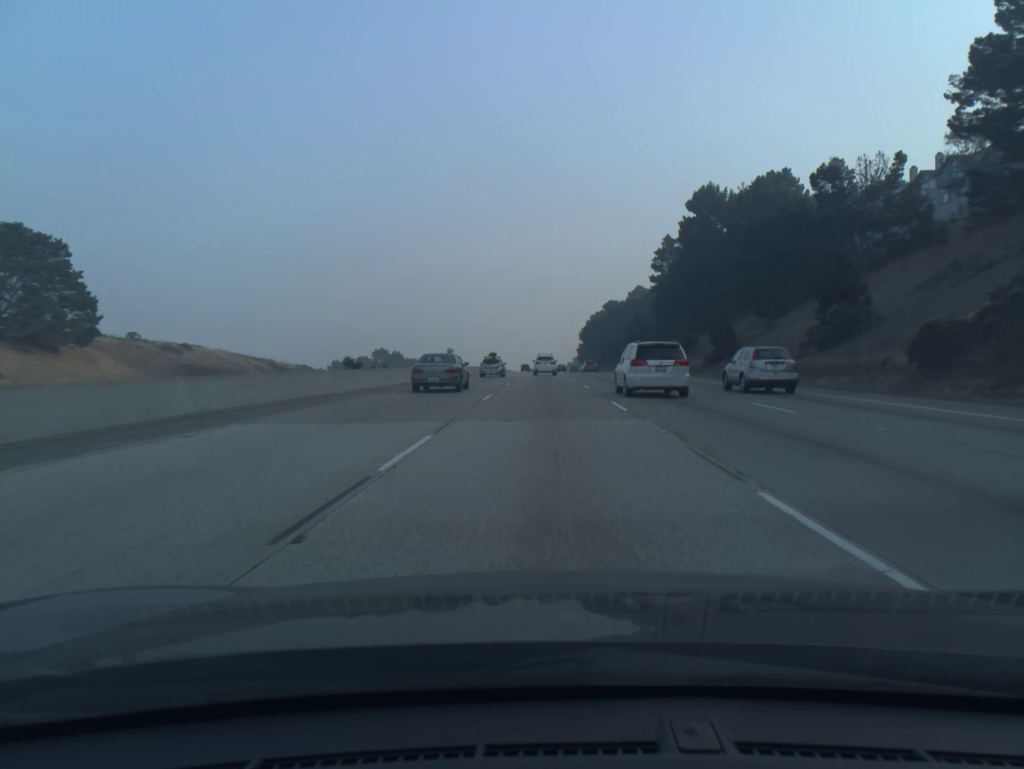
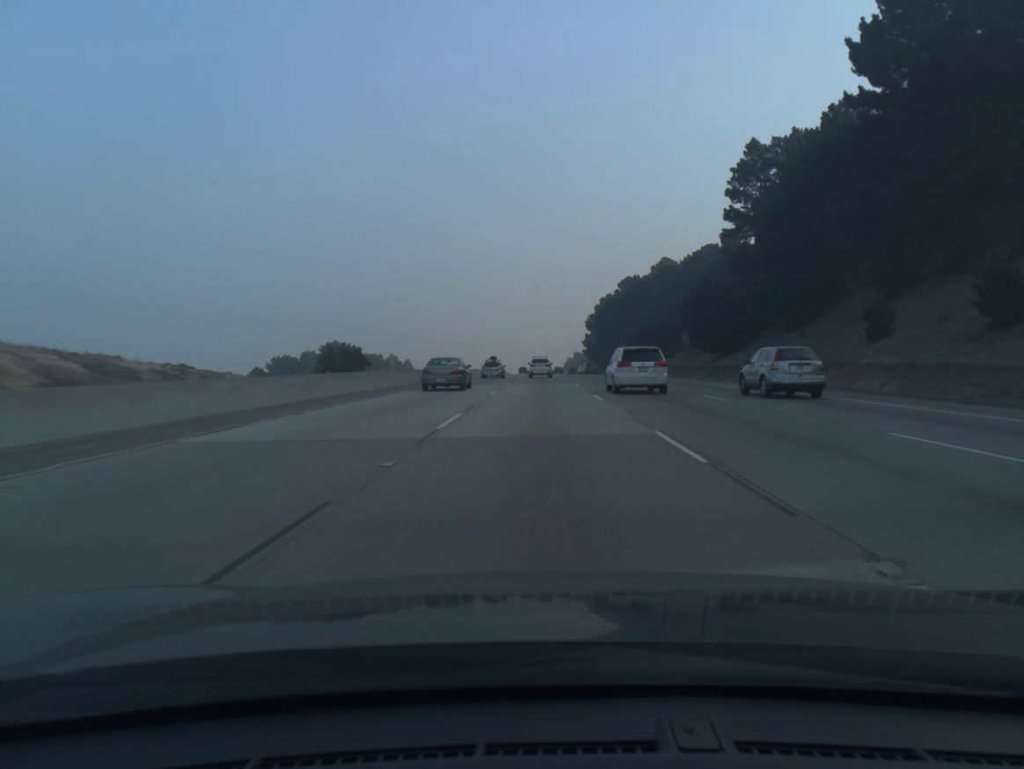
(+0.1, +67.4) m; 0°
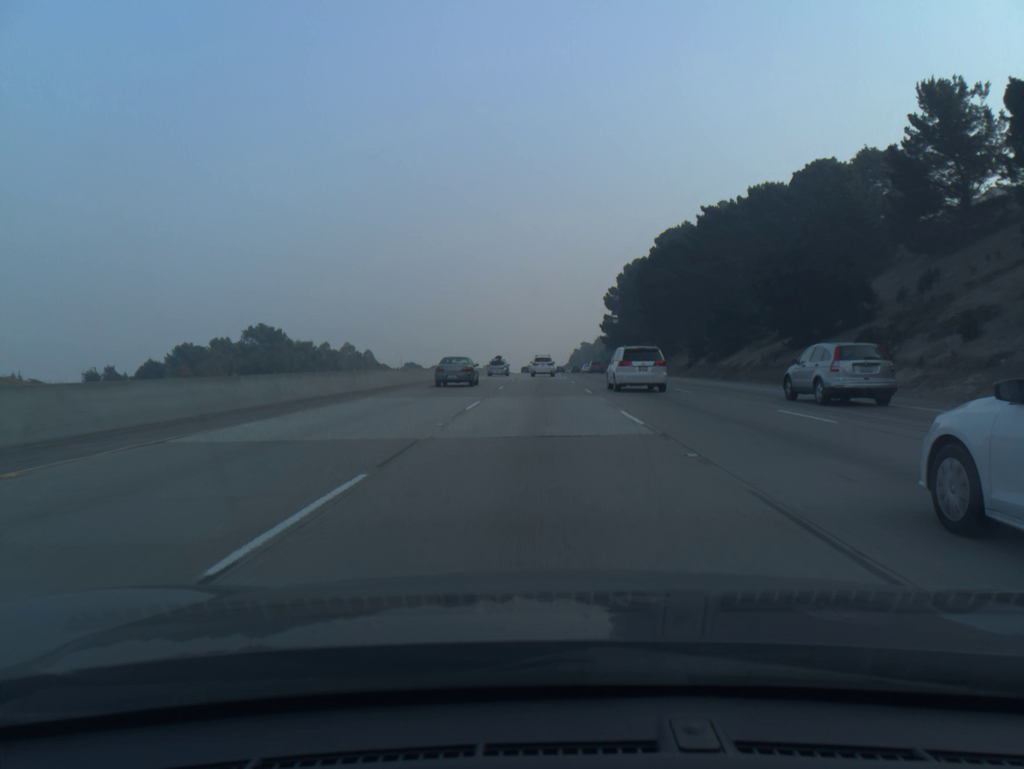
(-0.1, +67.9) m; 0°
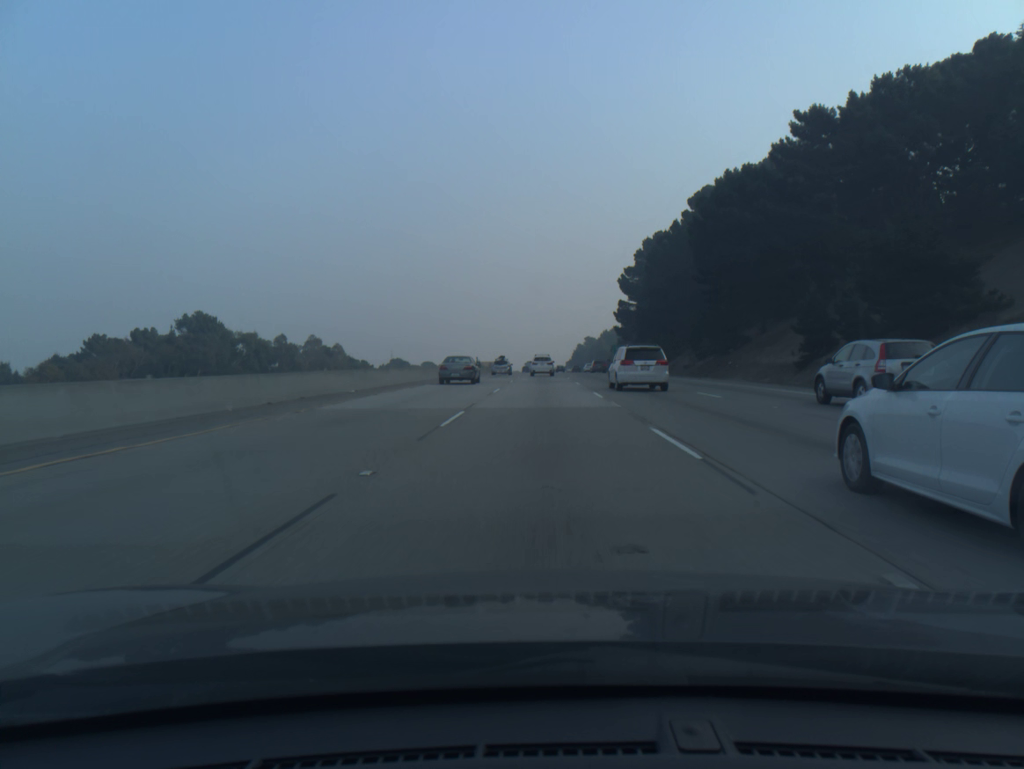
(0.0, +34.3) m; 0°
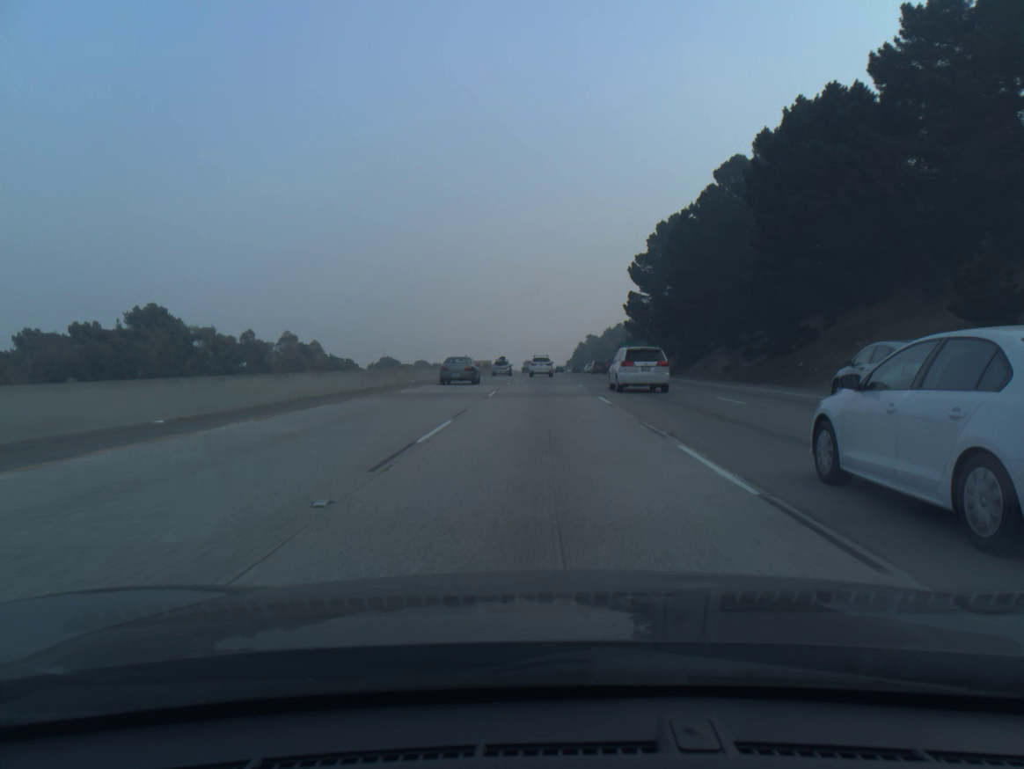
(0.0, +17.2) m; 0°
